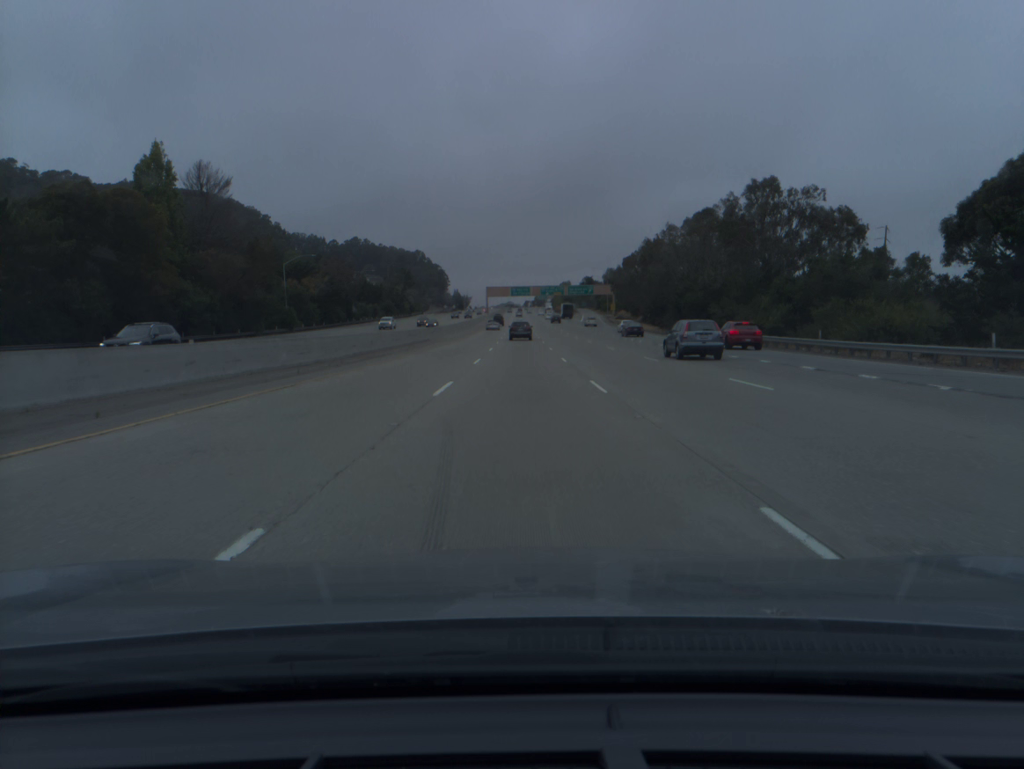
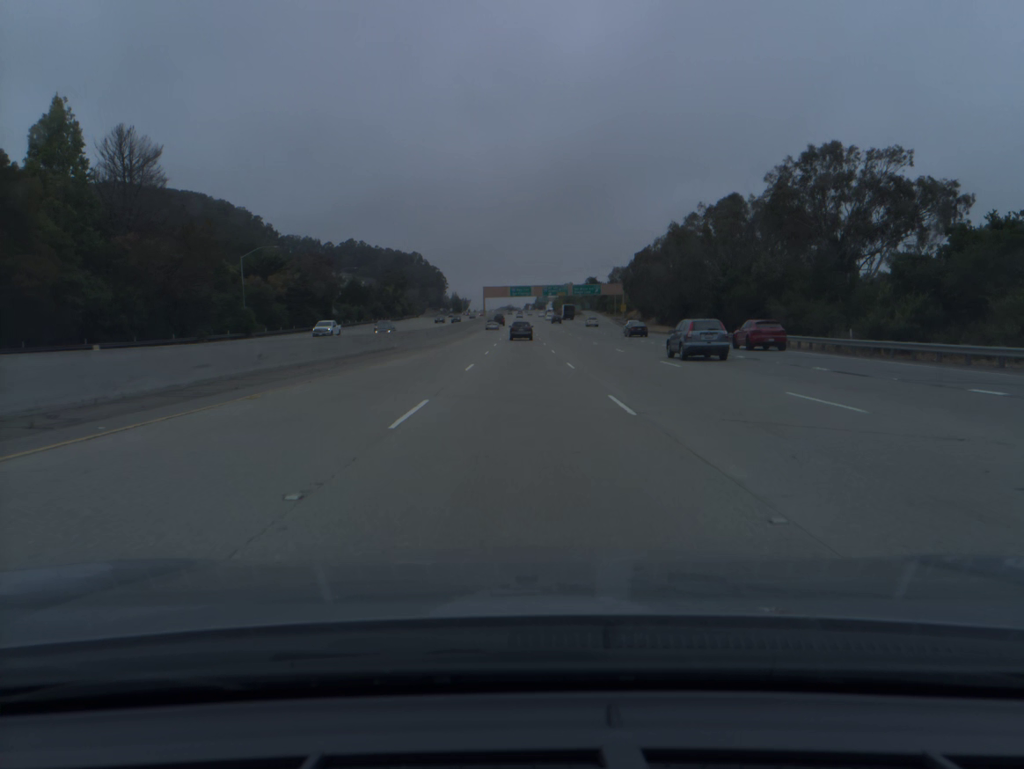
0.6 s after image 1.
(0.0, +19.2) m; 0°
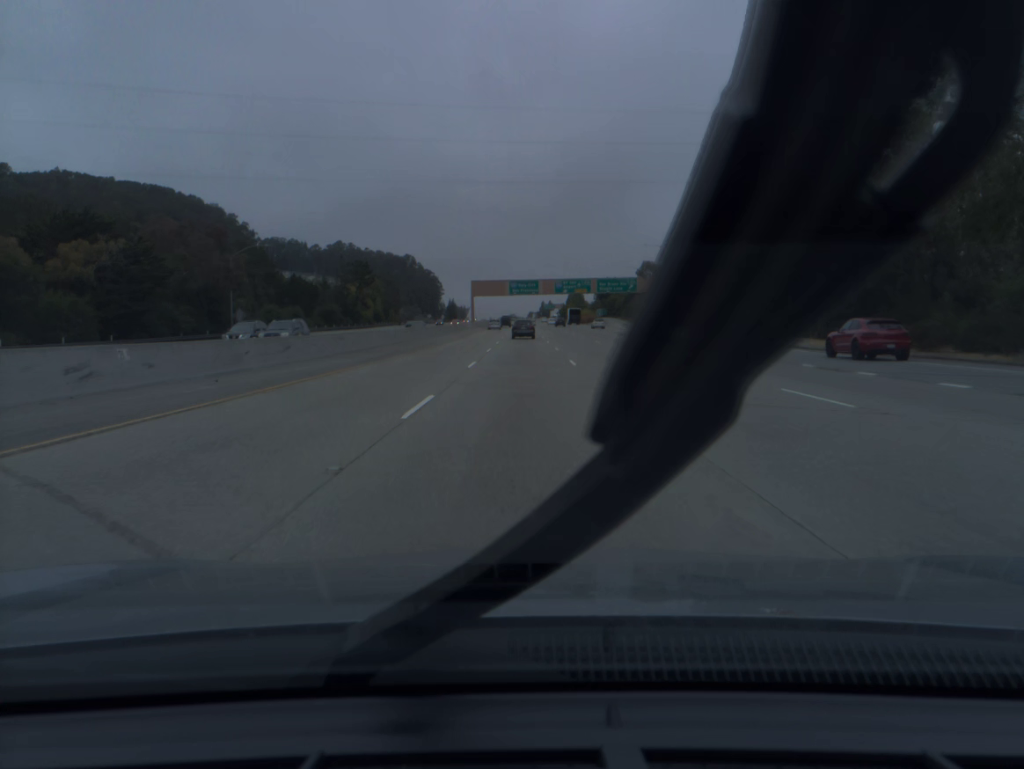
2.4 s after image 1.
(-0.1, +57.7) m; 0°
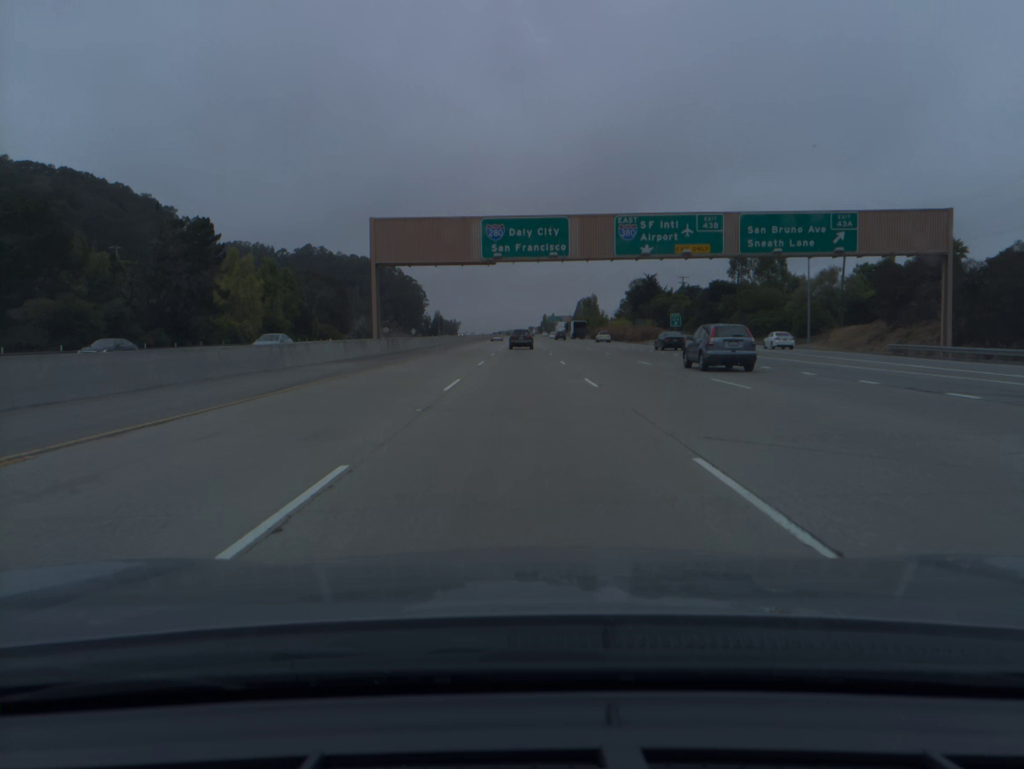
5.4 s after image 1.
(+0.1, +95.8) m; 0°
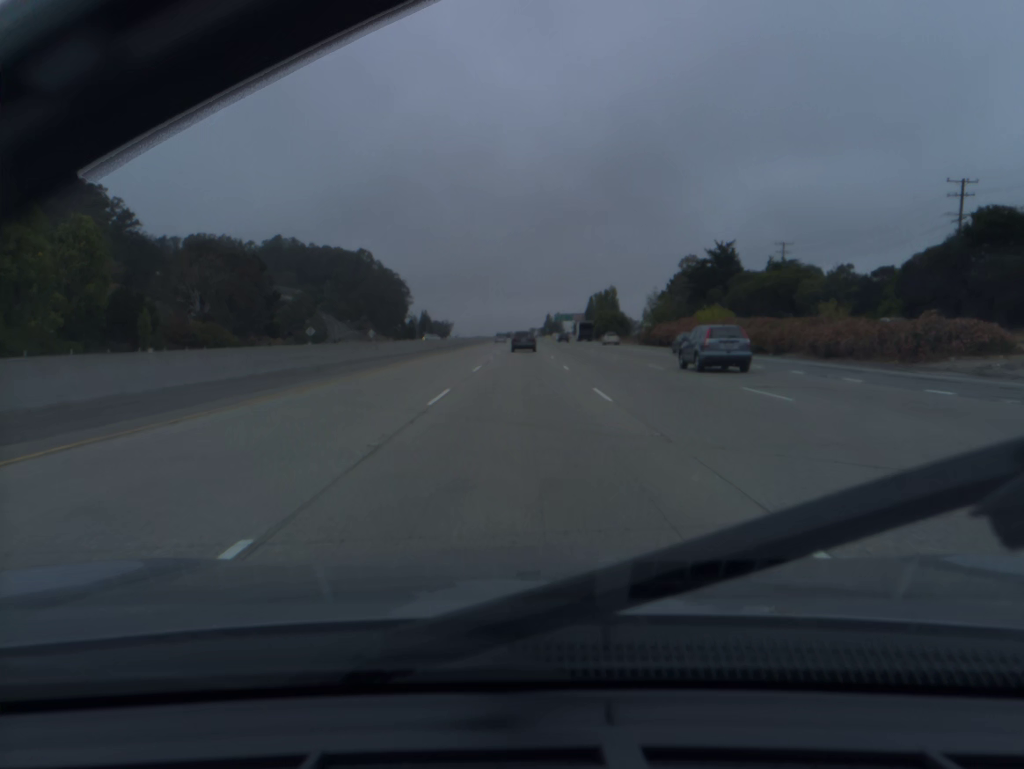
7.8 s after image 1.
(+0.1, +76.3) m; 0°
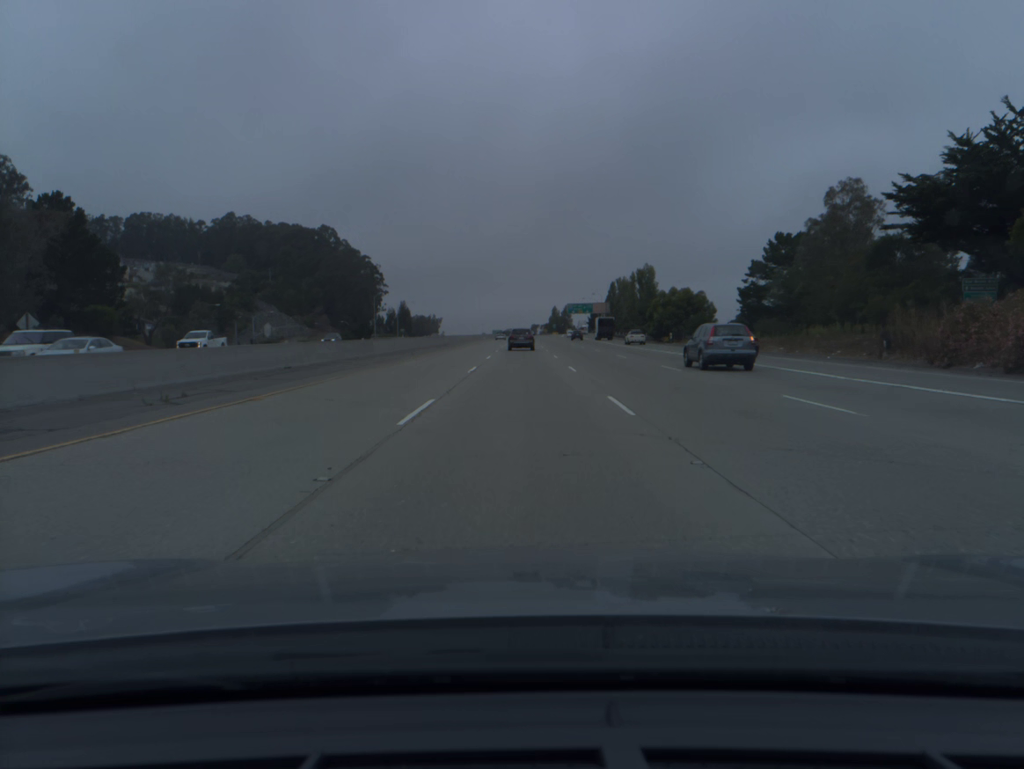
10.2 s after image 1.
(0.0, +76.0) m; 0°
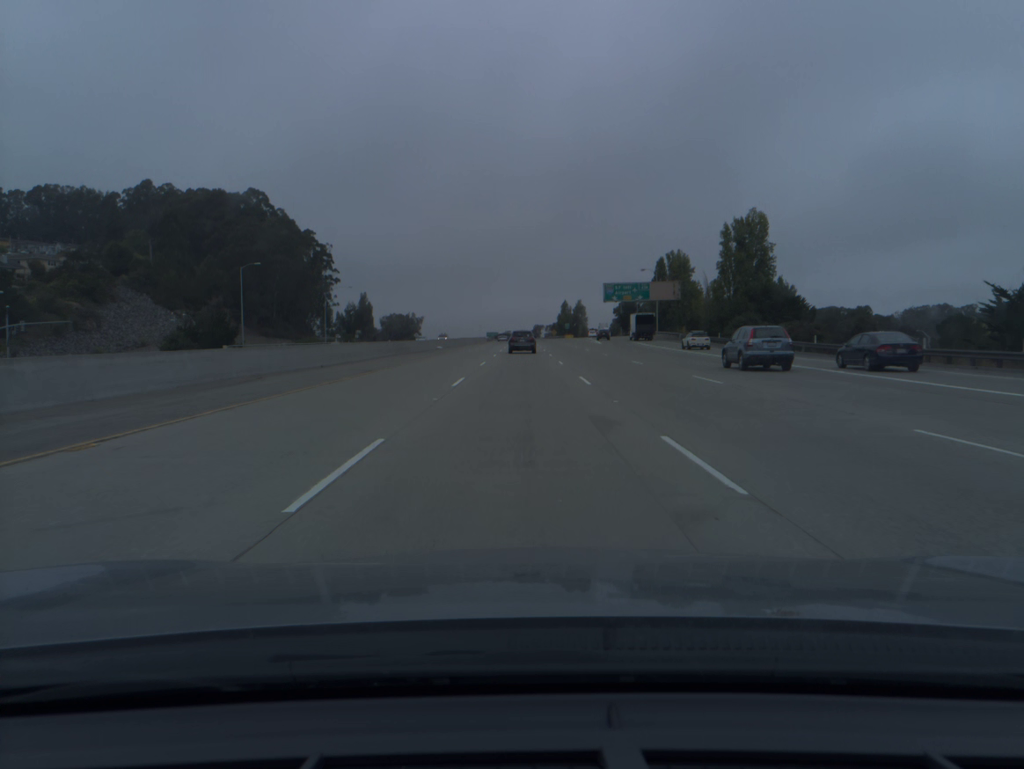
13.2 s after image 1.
(0.0, +94.0) m; 0°
